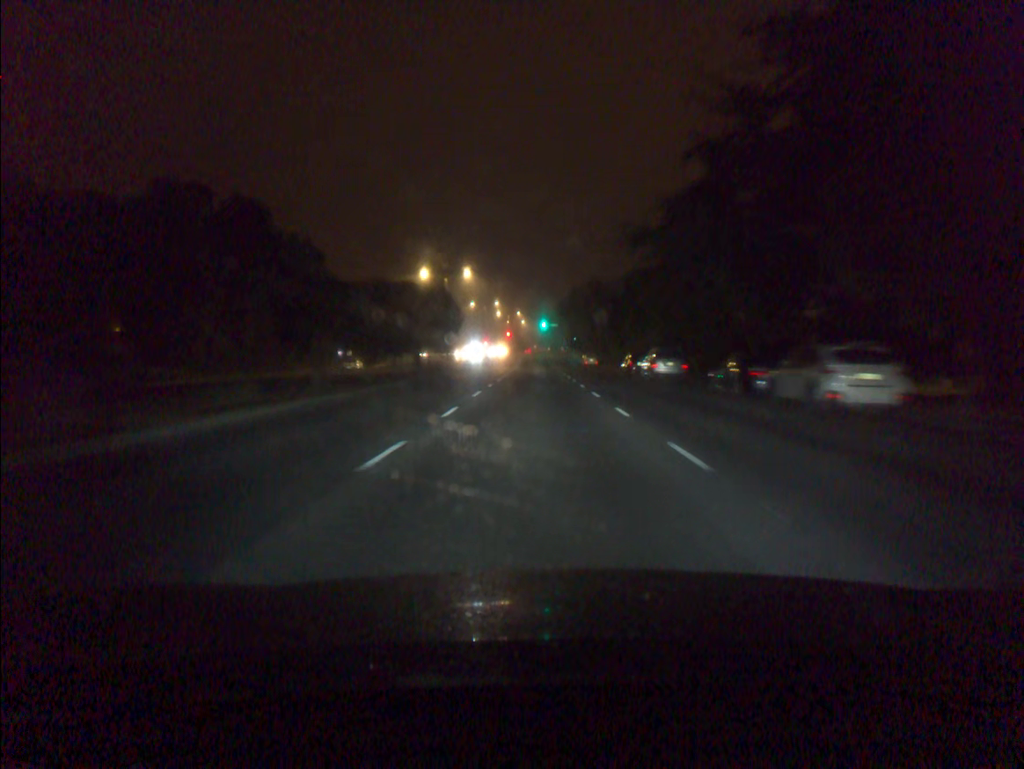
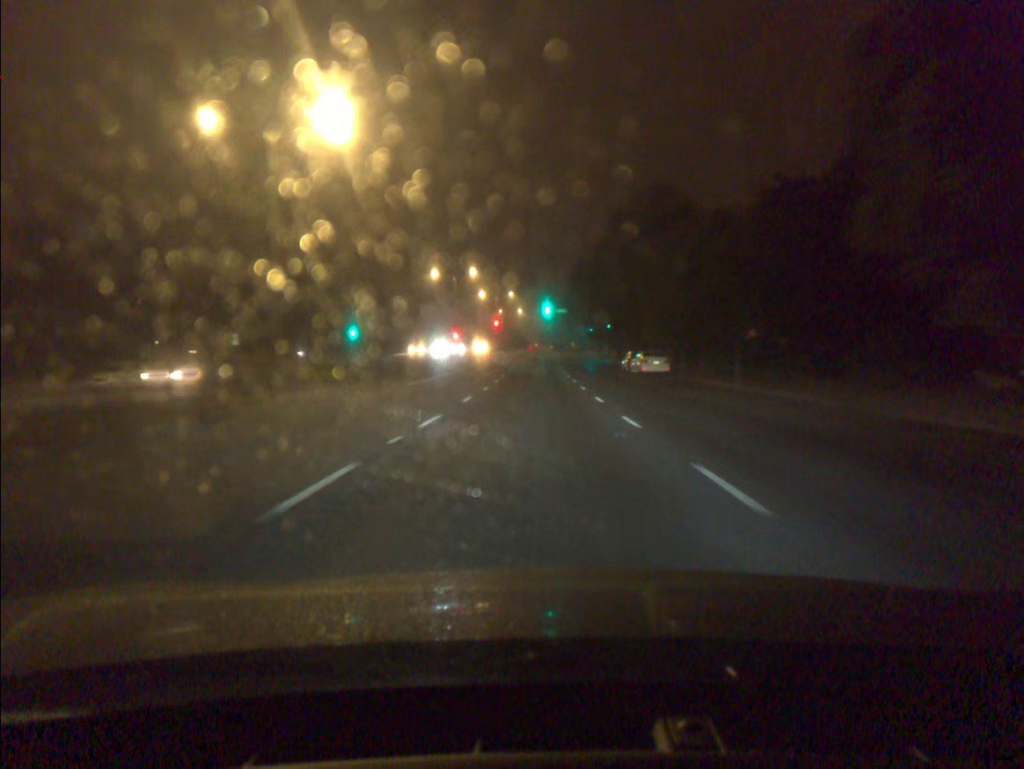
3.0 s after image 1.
(0.0, +52.5) m; 0°
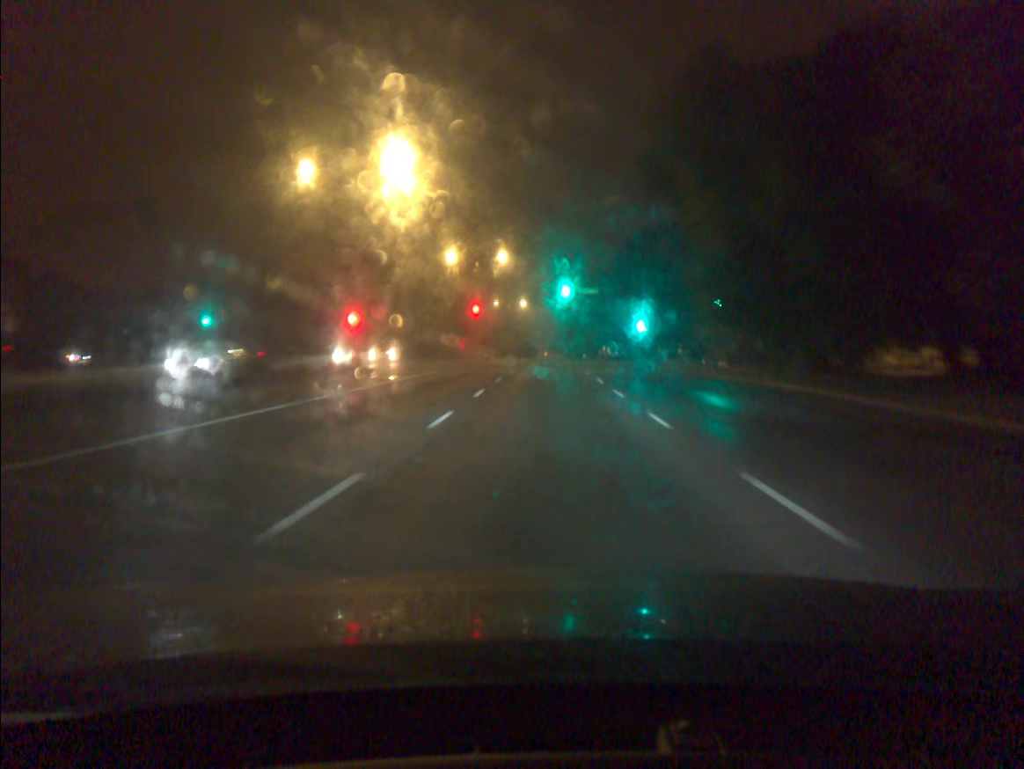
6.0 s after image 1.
(-0.3, +51.7) m; -1°
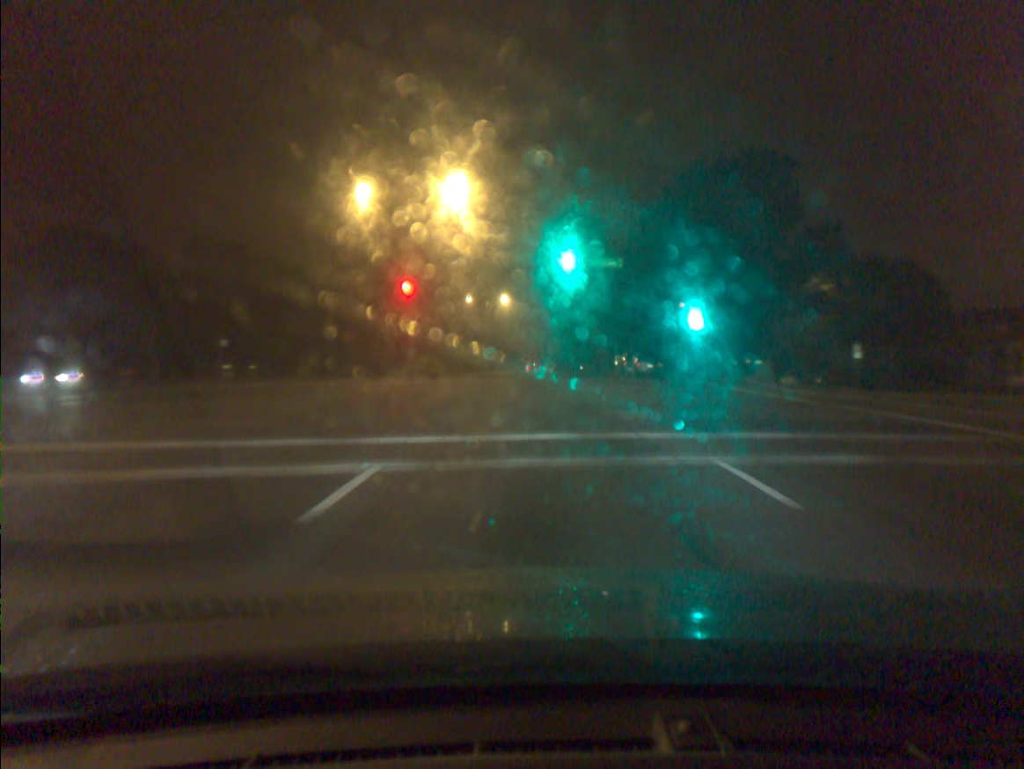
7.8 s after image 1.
(+0.3, +30.1) m; +1°
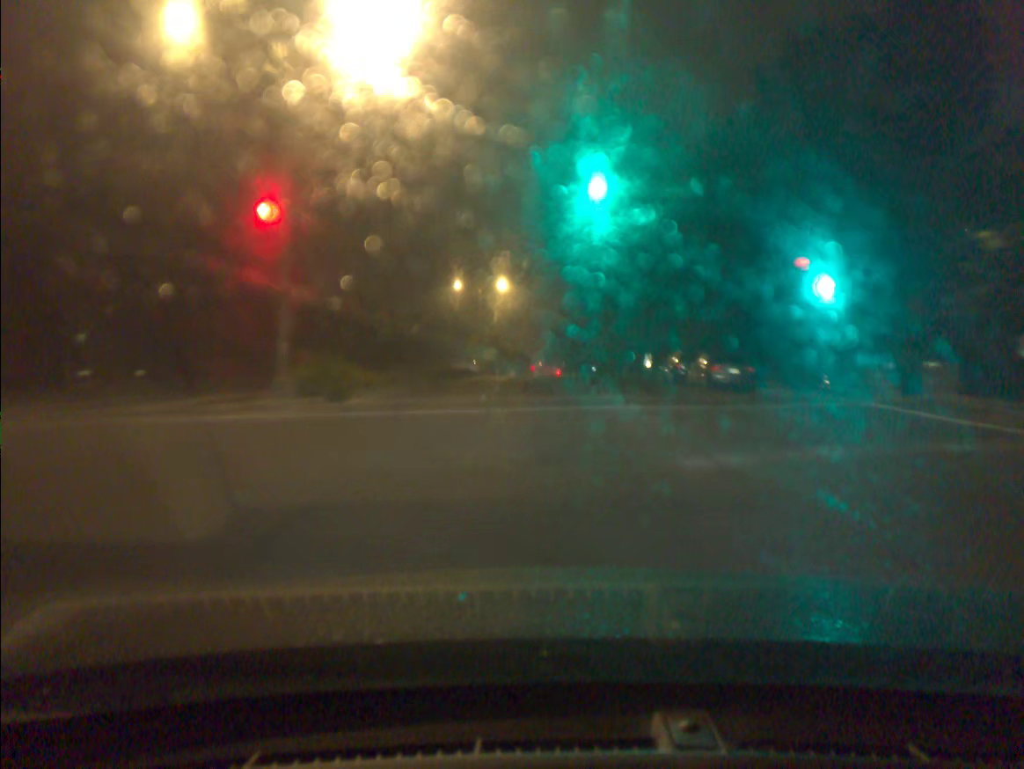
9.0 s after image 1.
(-0.1, +19.4) m; 0°
